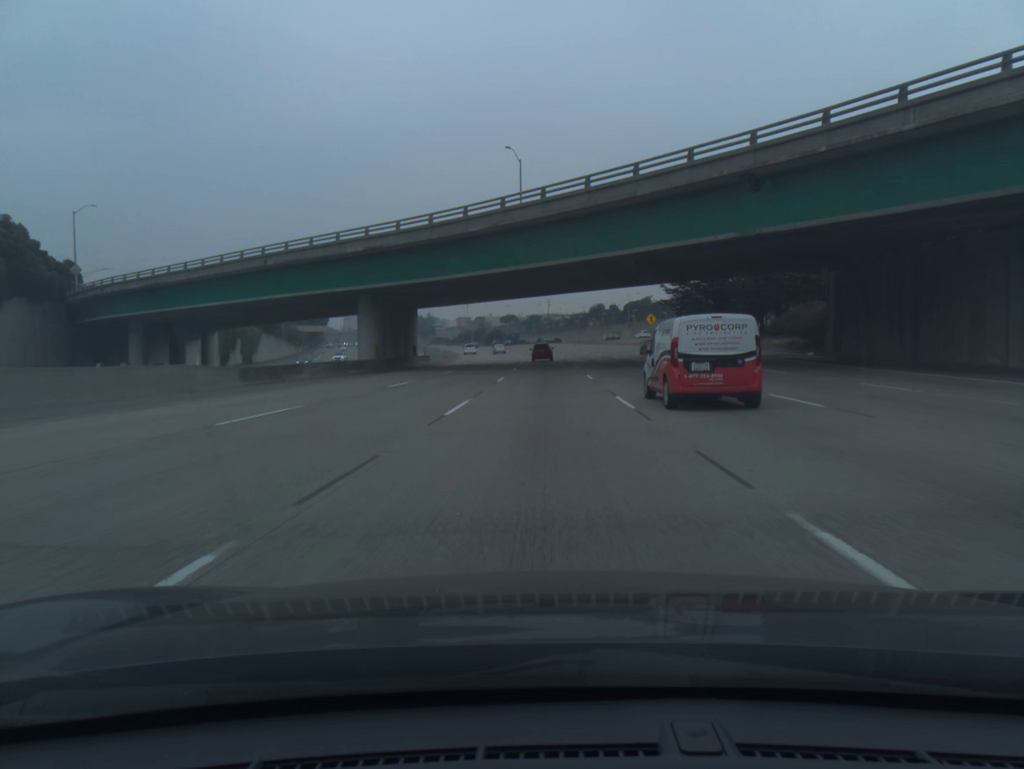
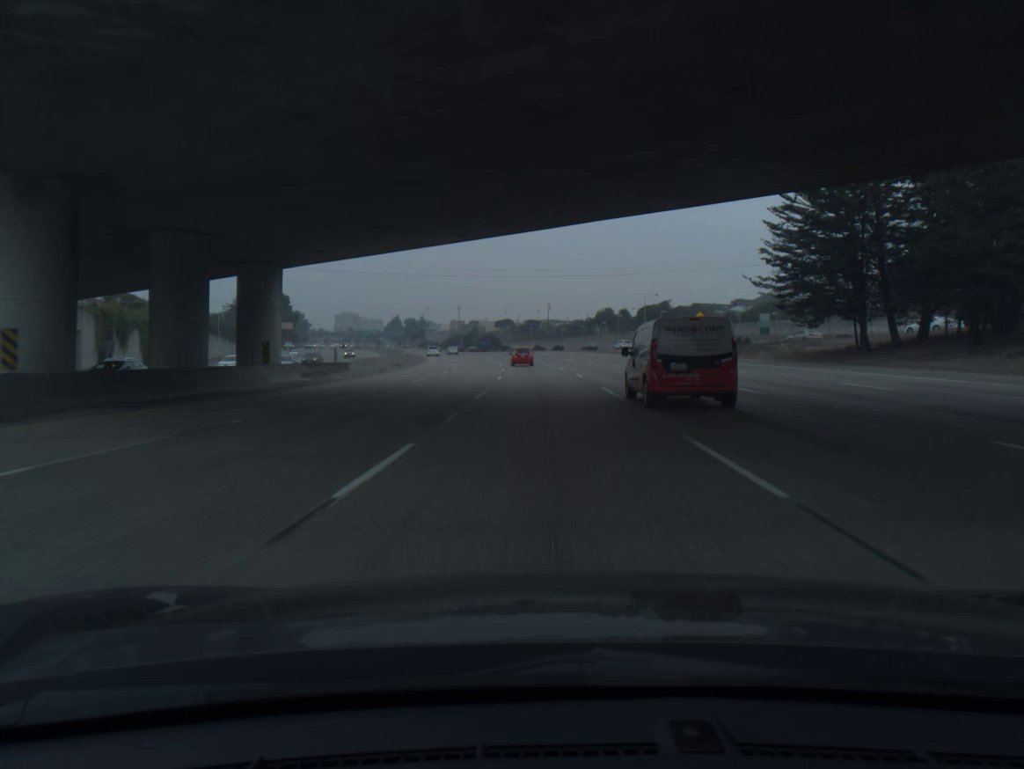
(0.0, +37.9) m; 0°
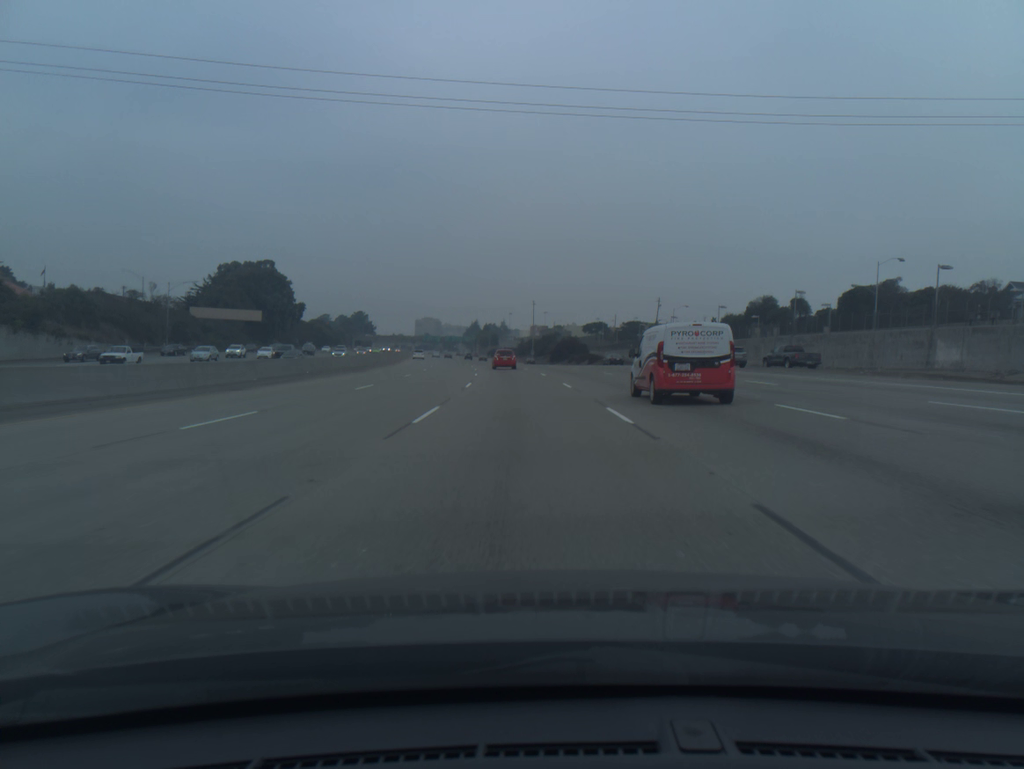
(-3.6, +92.4) m; -6°
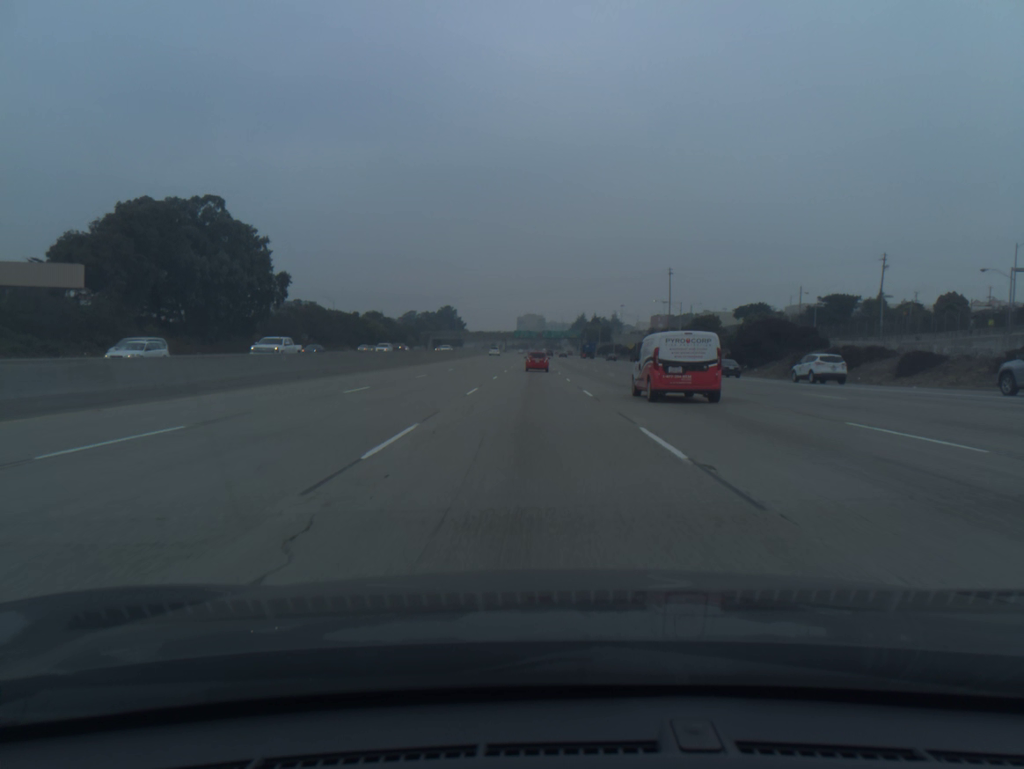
(-6.7, +89.6) m; -8°
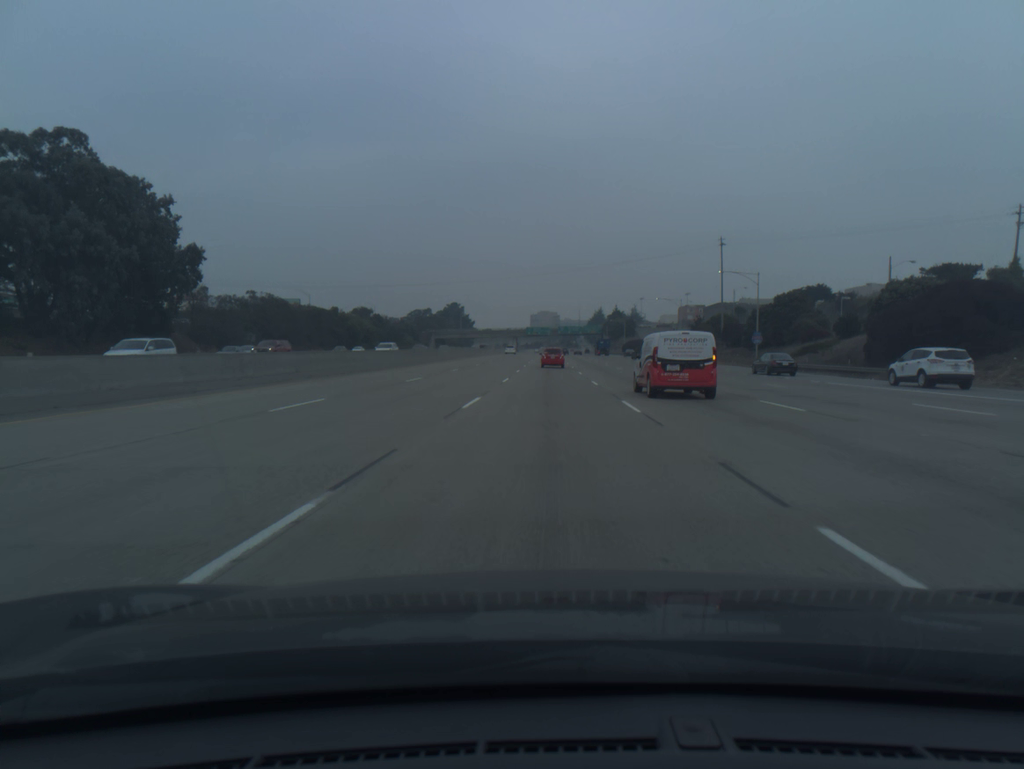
(-0.5, +35.6) m; -1°
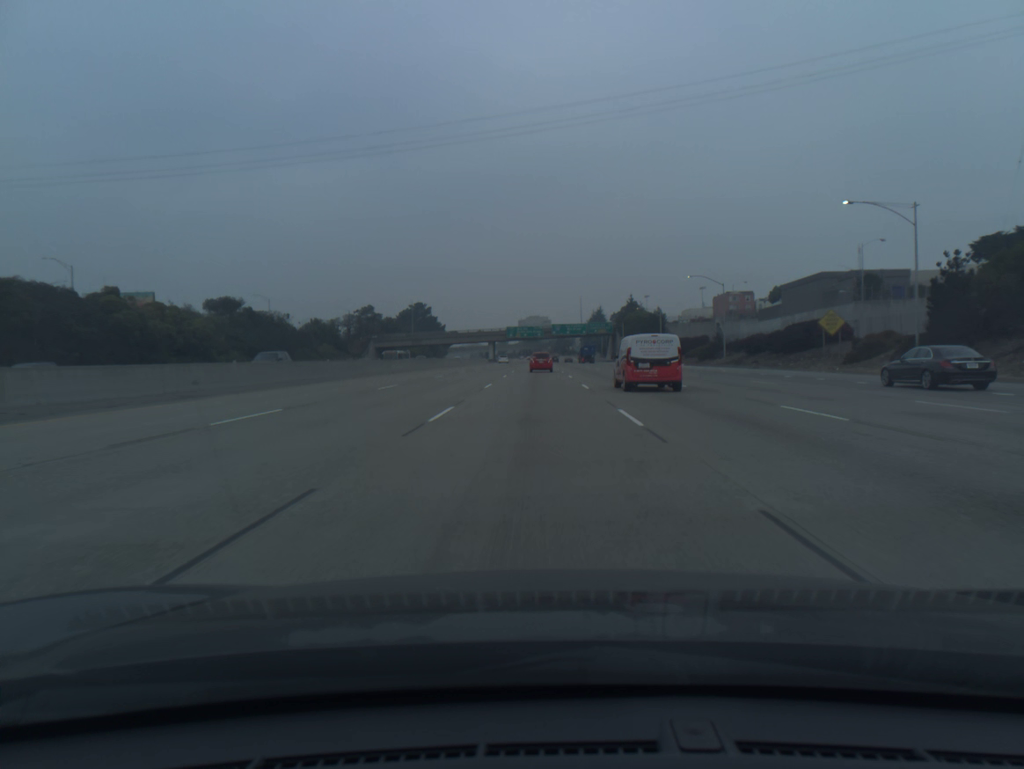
(+0.9, +88.1) m; +1°
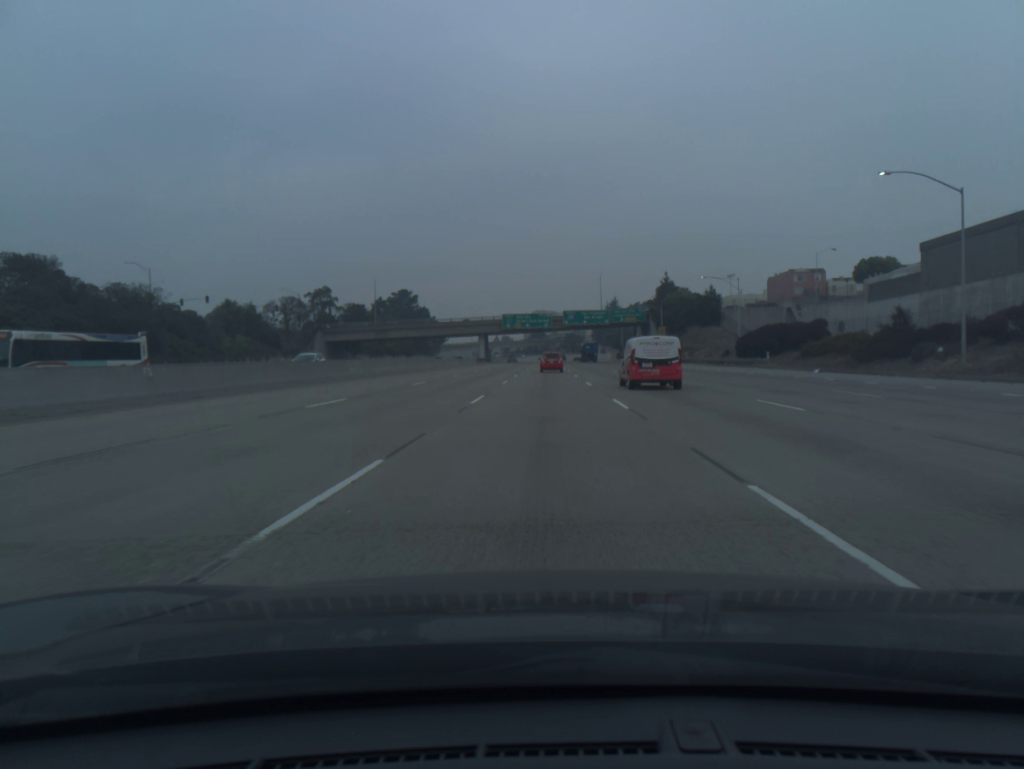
(-0.3, +52.3) m; 0°
